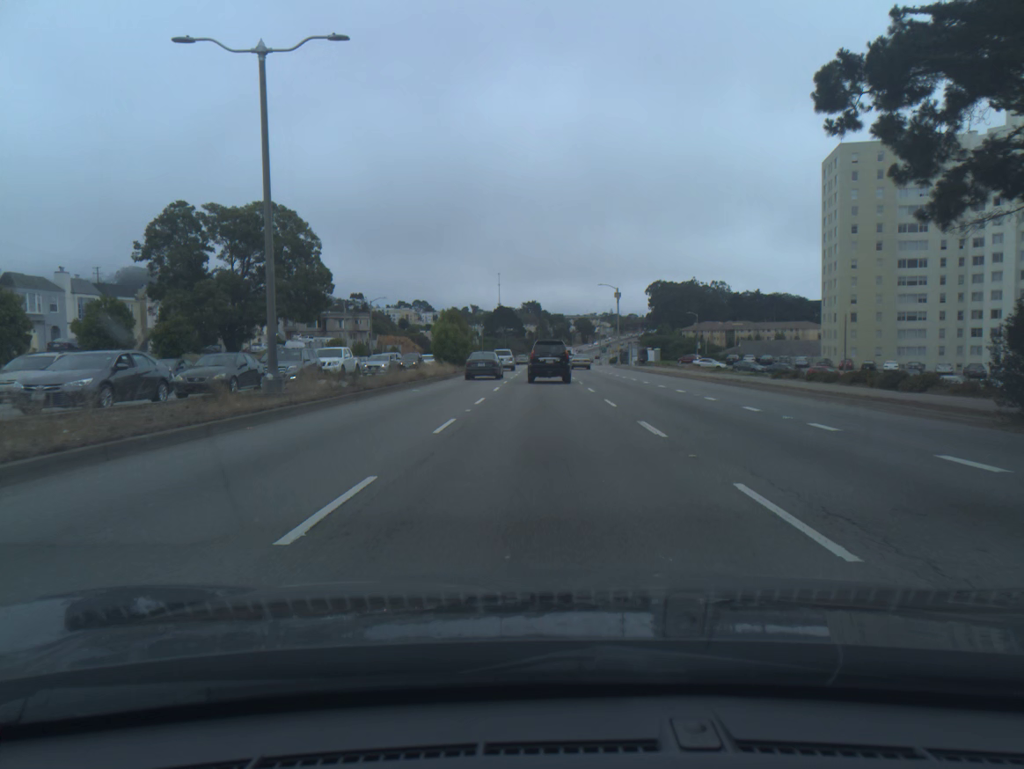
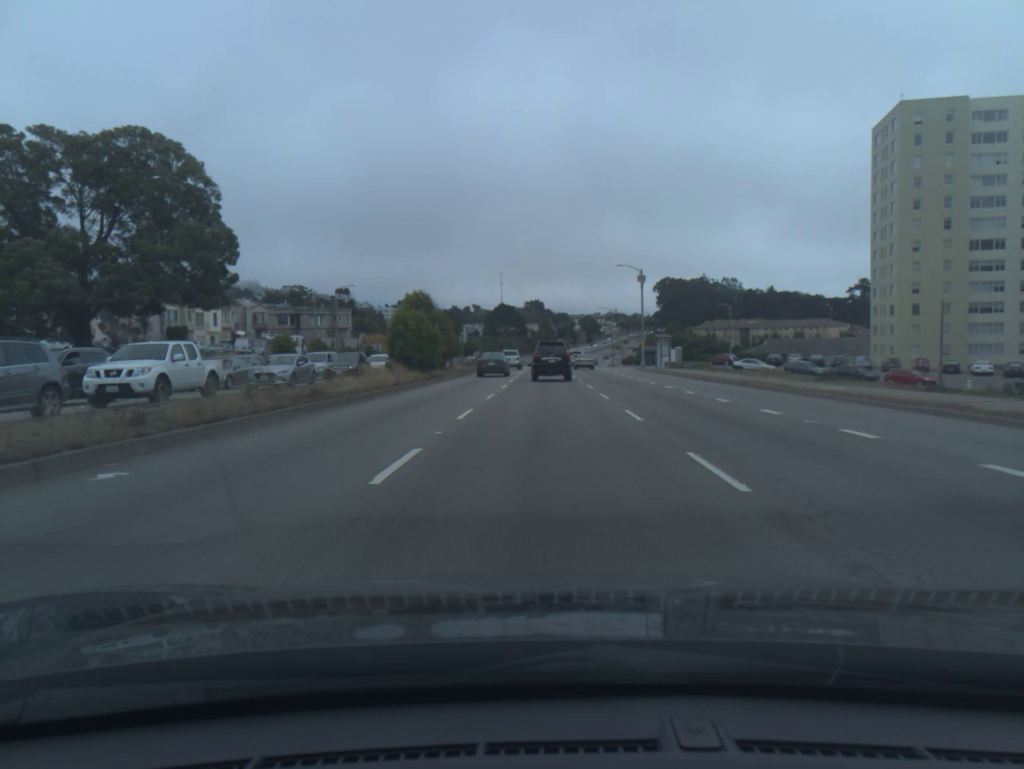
(0.0, +19.5) m; 0°
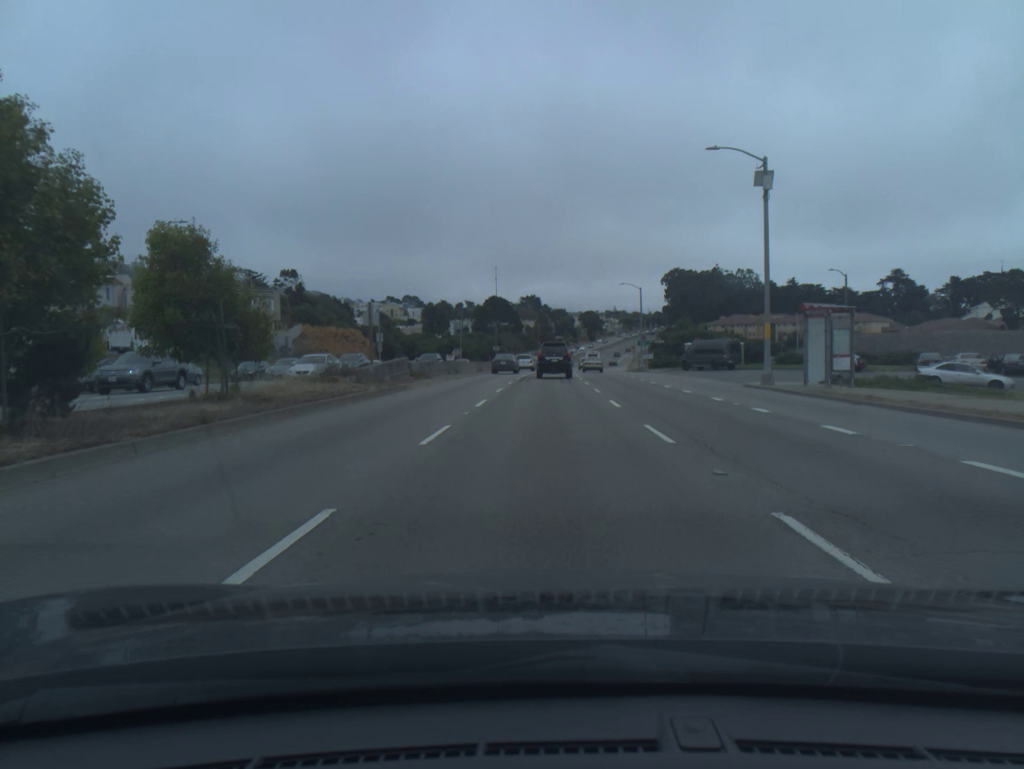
(0.0, +40.8) m; 0°
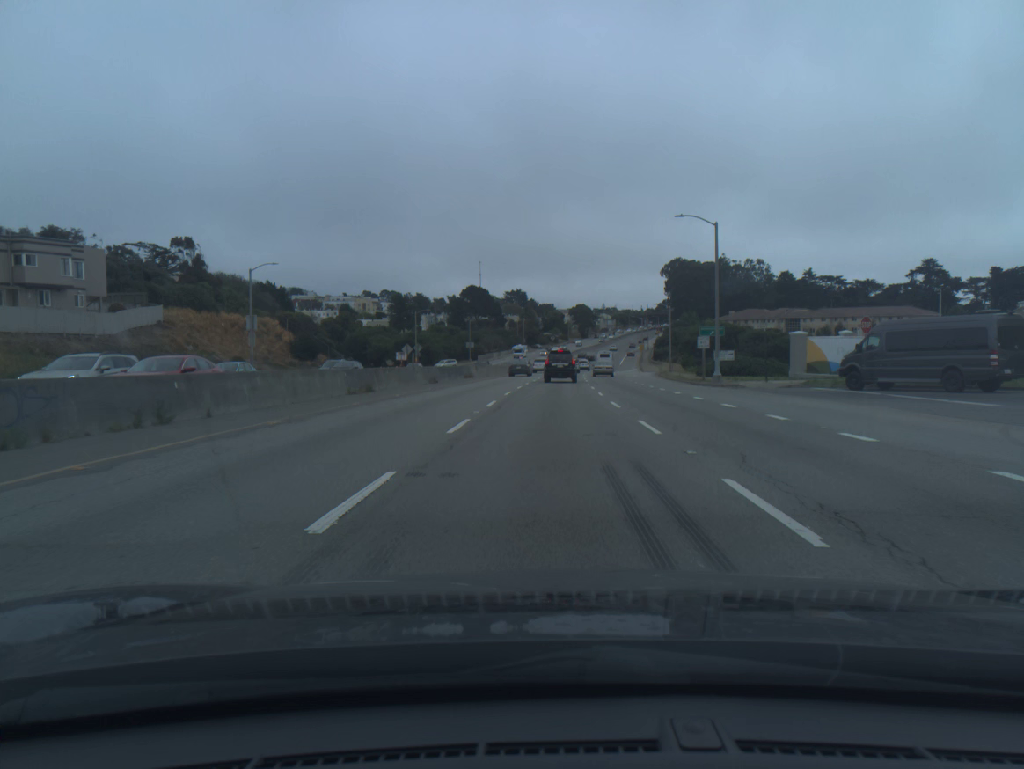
(+0.3, +42.7) m; +1°
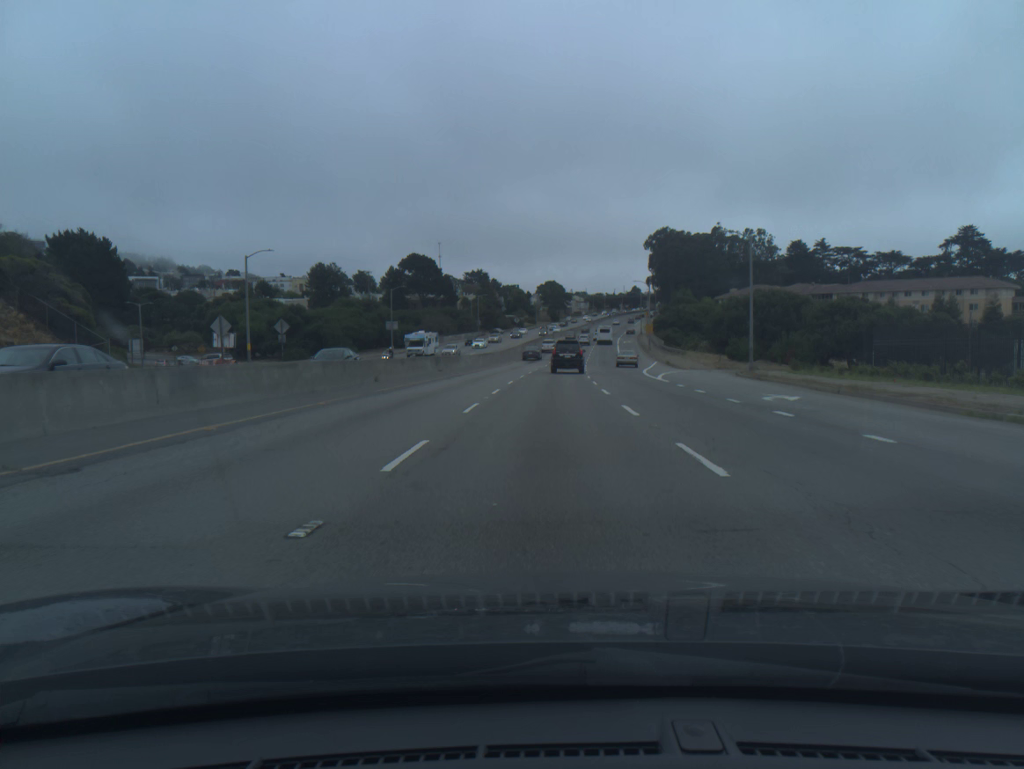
(+1.2, +56.2) m; +2°
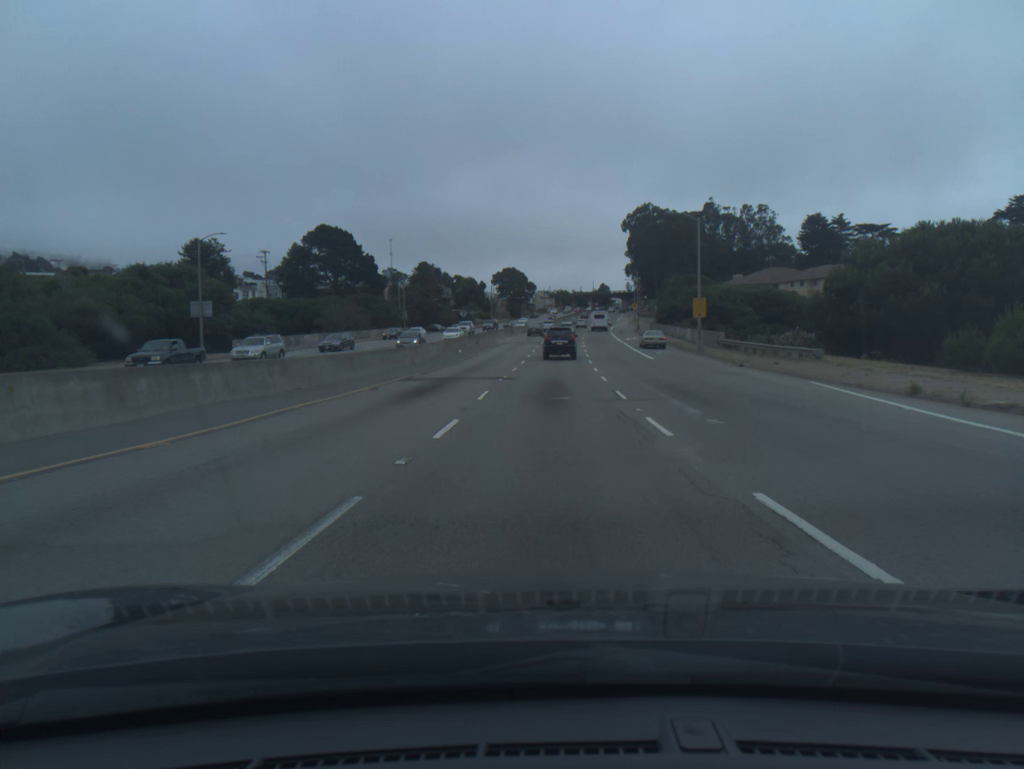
(+1.3, +55.9) m; +3°
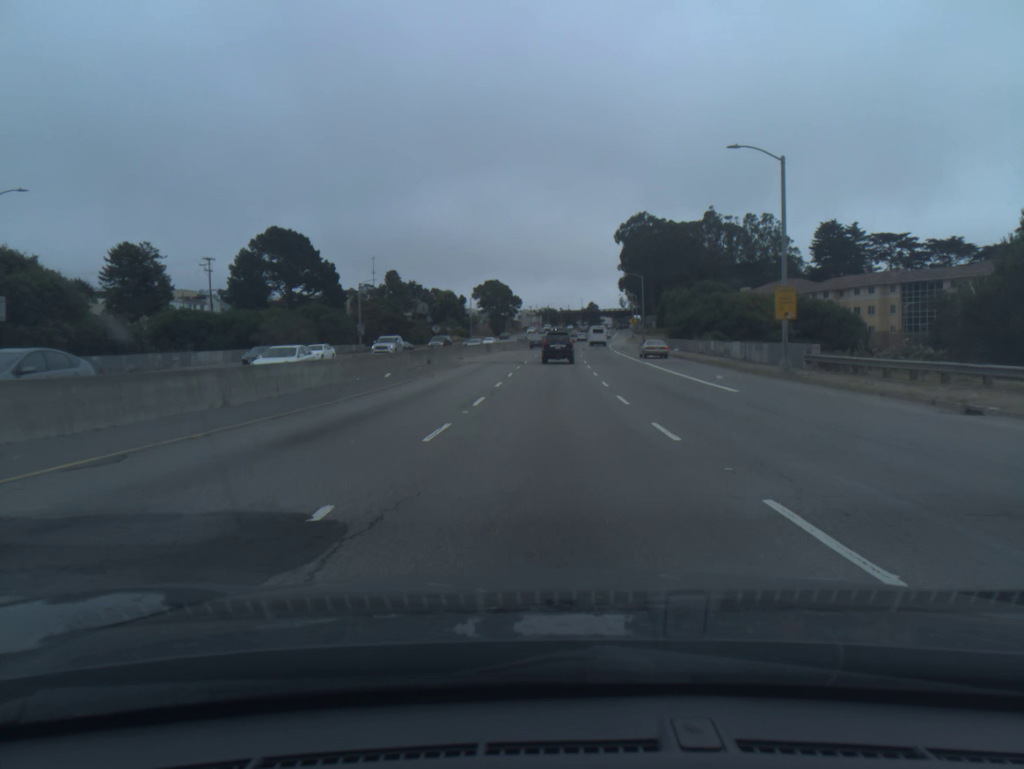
(+0.2, +22.4) m; +1°
